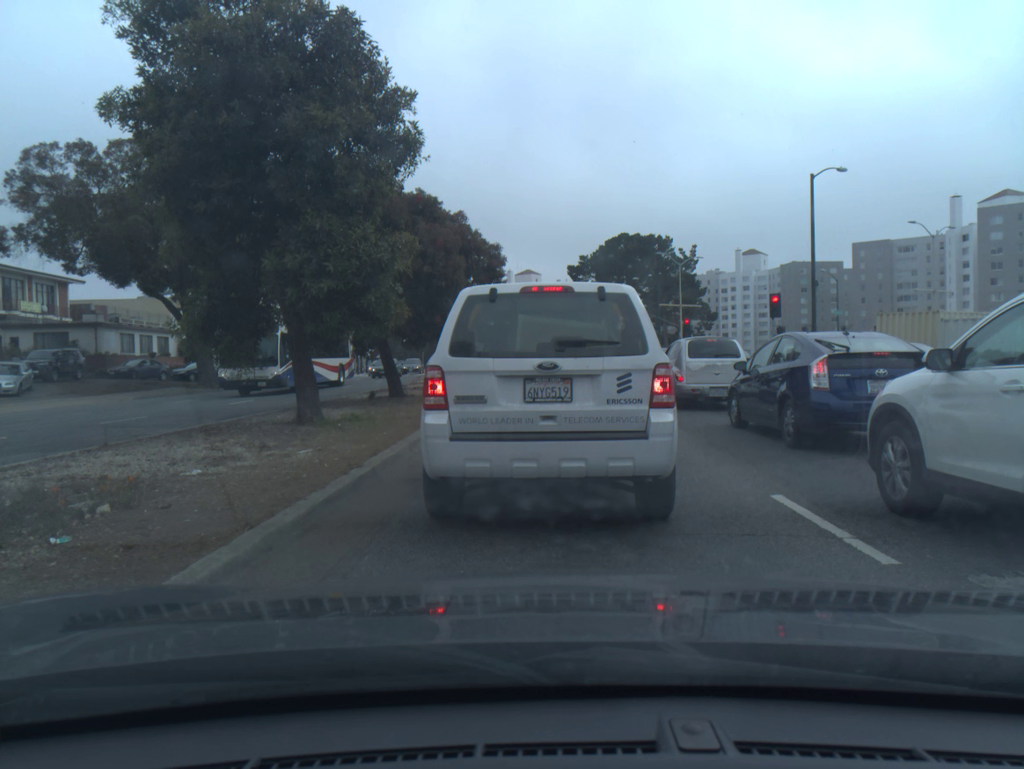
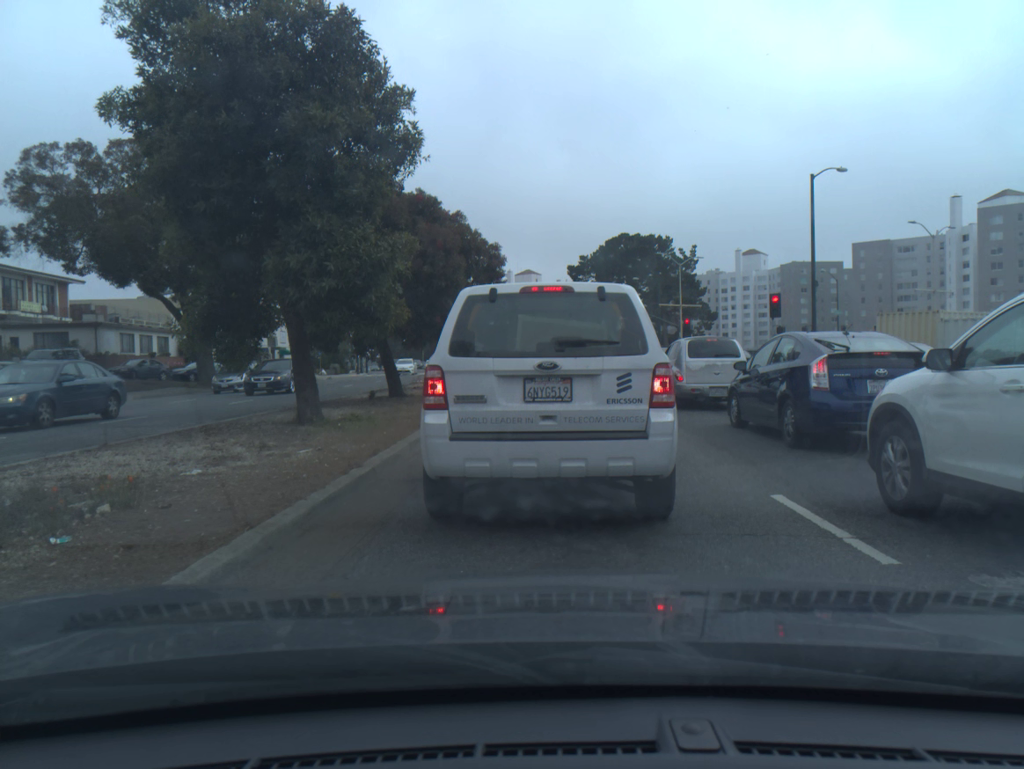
(0.0, 0.0) m; 0°
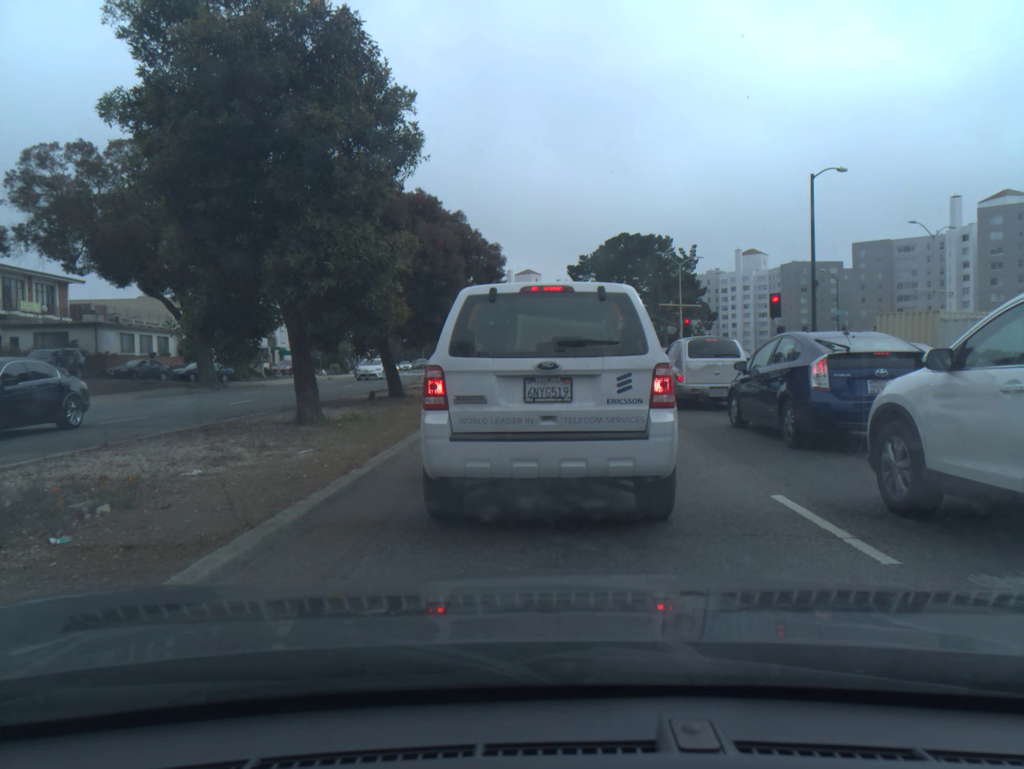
(0.0, 0.0) m; 0°
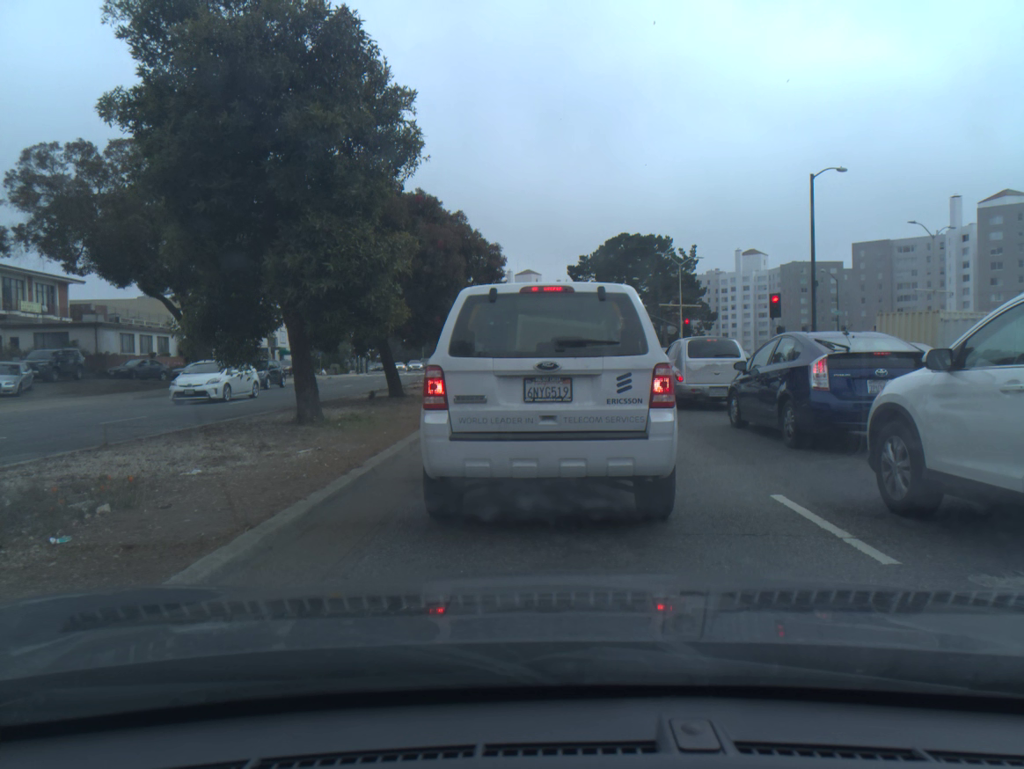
(0.0, 0.0) m; 0°
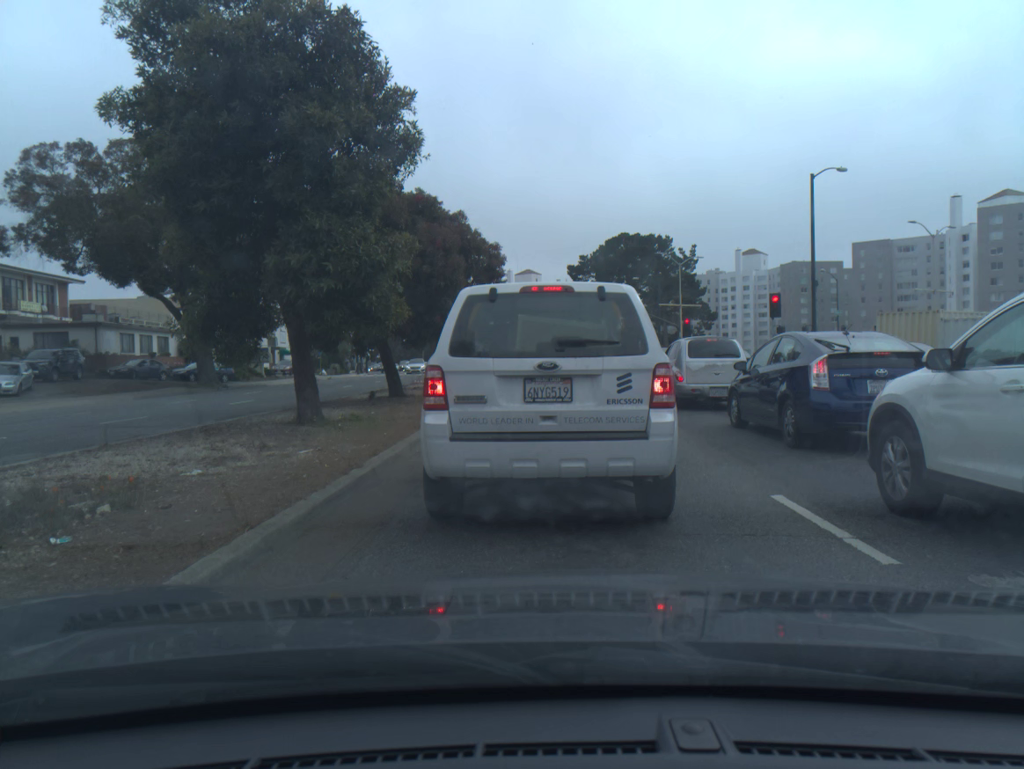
(0.0, 0.0) m; 0°
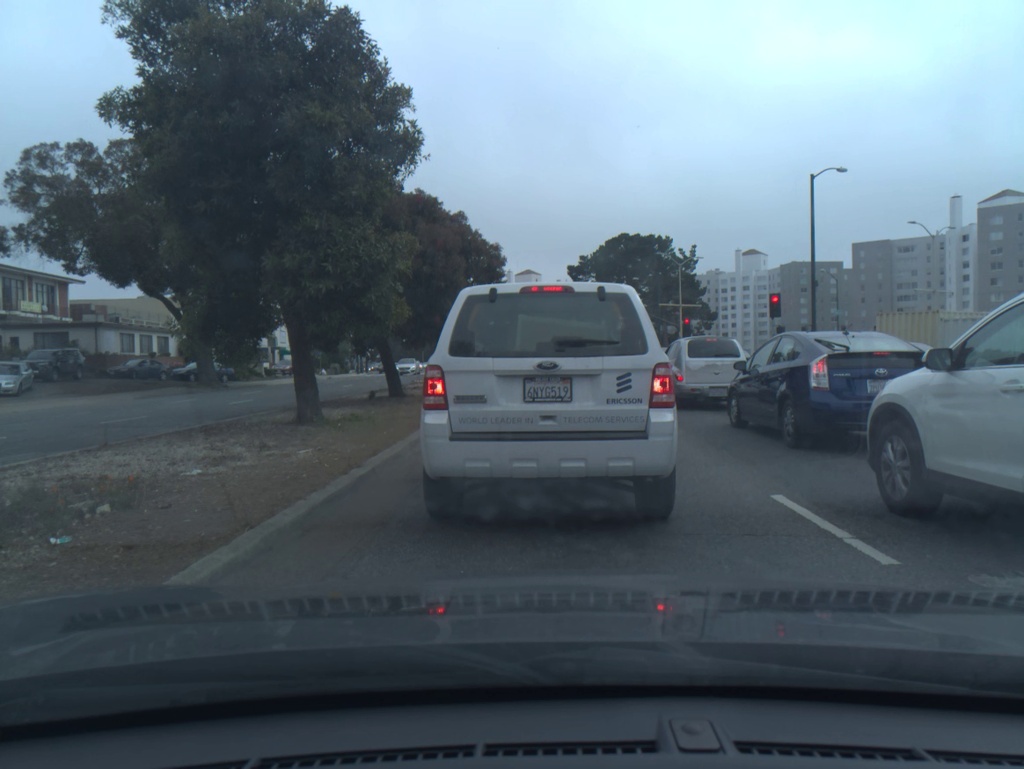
(0.0, 0.0) m; 0°
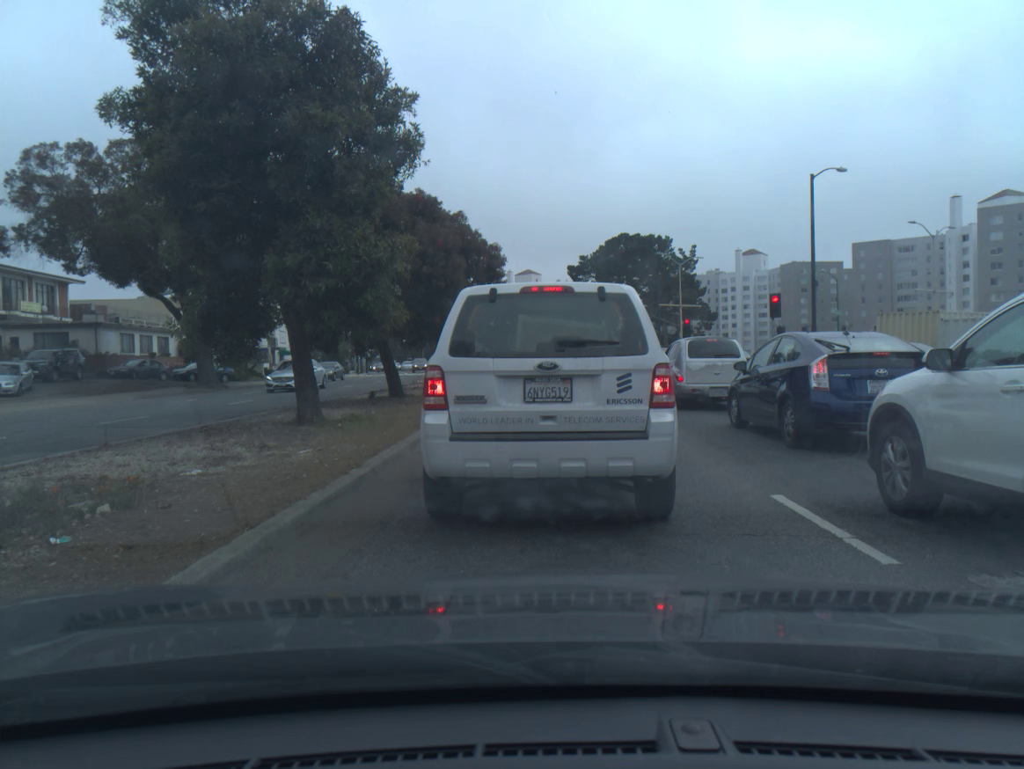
(0.0, 0.0) m; 0°
